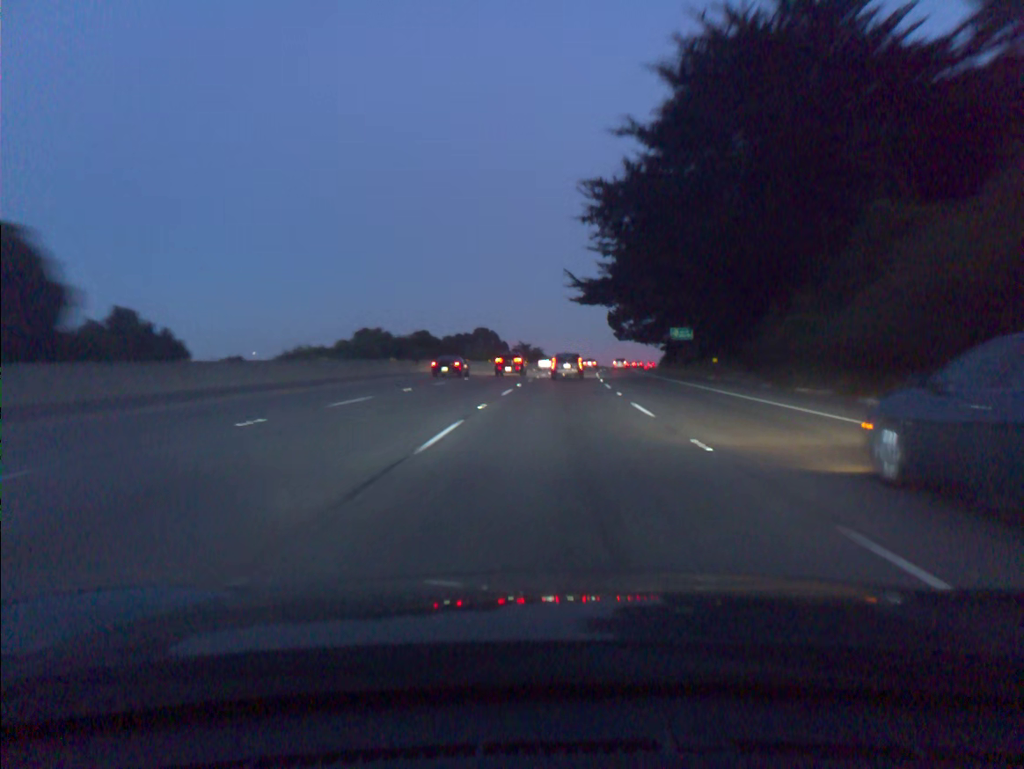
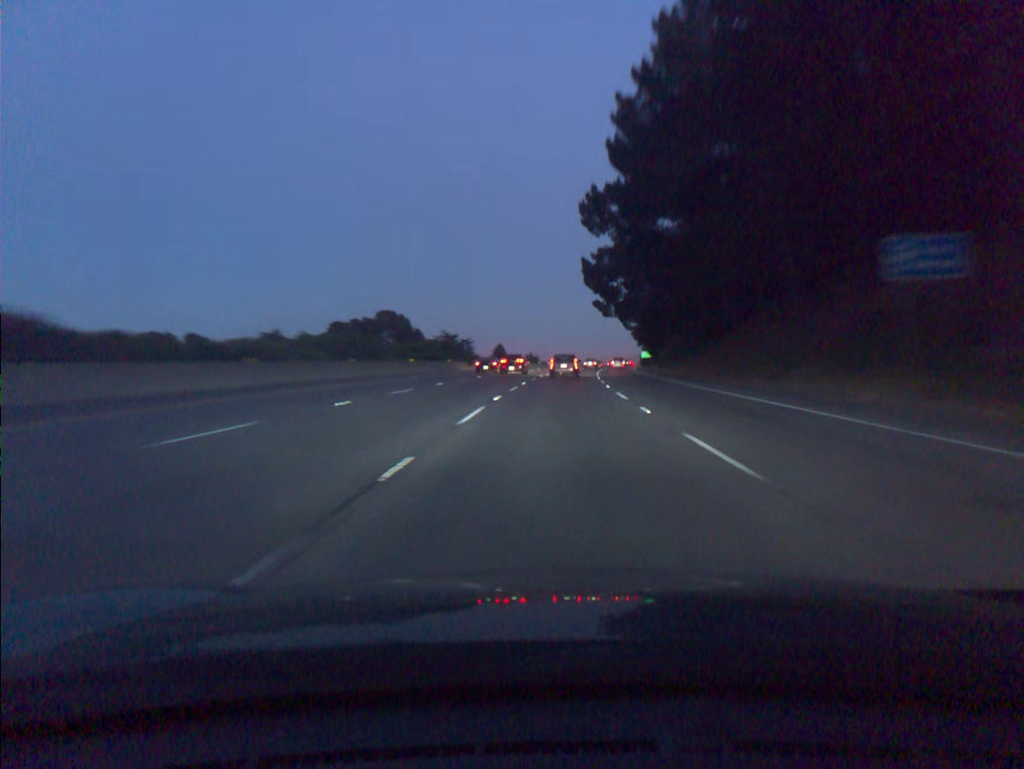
(+2.6, +66.7) m; +4°
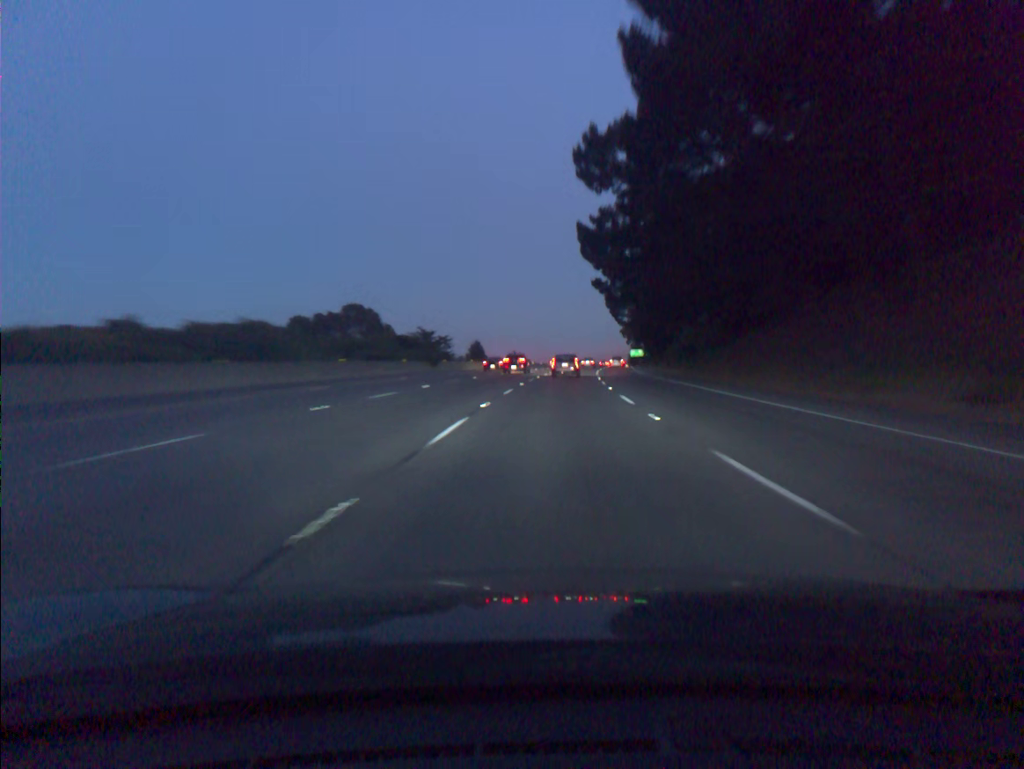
(+0.2, +16.7) m; +1°
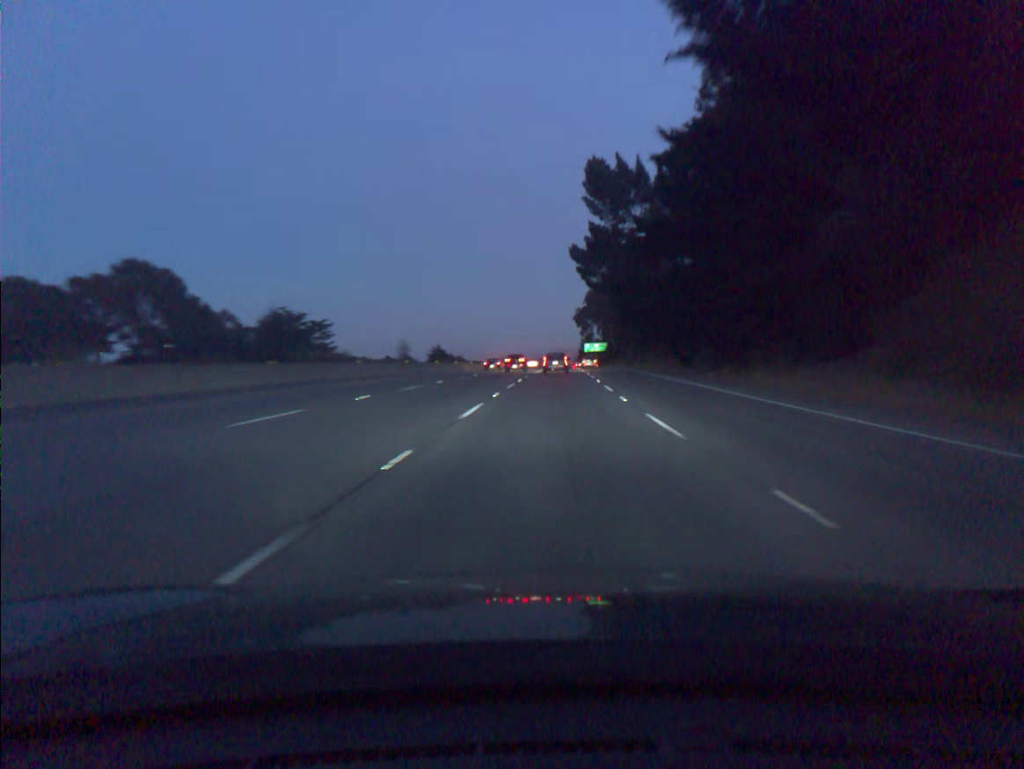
(+2.6, +67.2) m; +4°
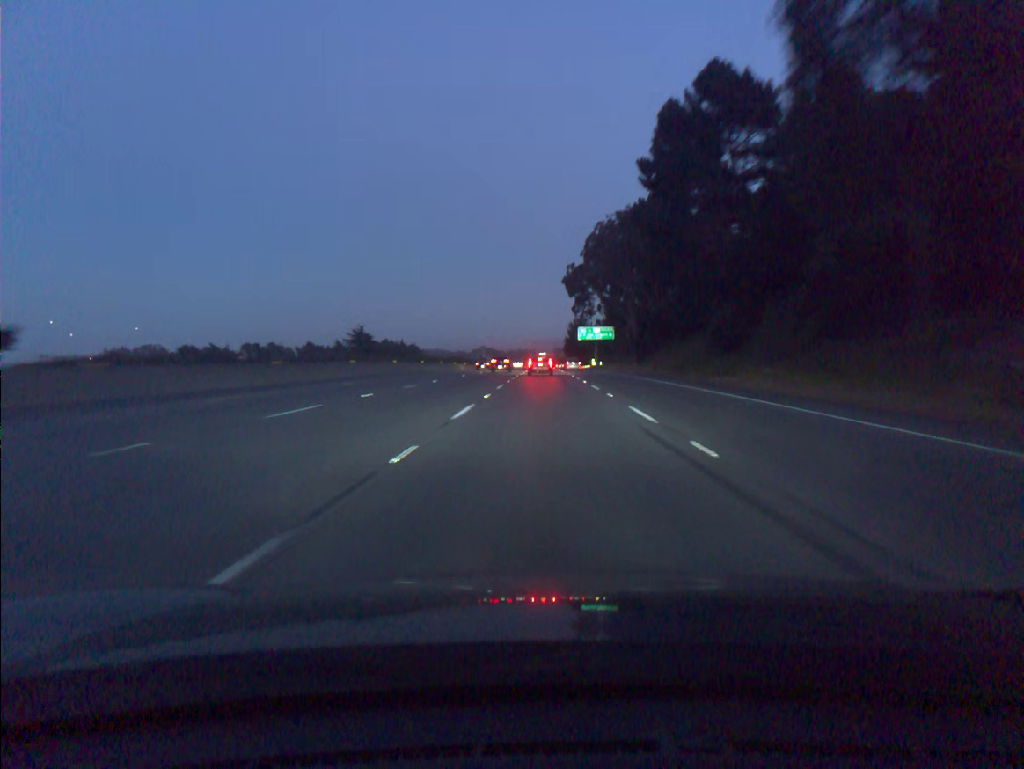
(+1.9, +85.2) m; +2°
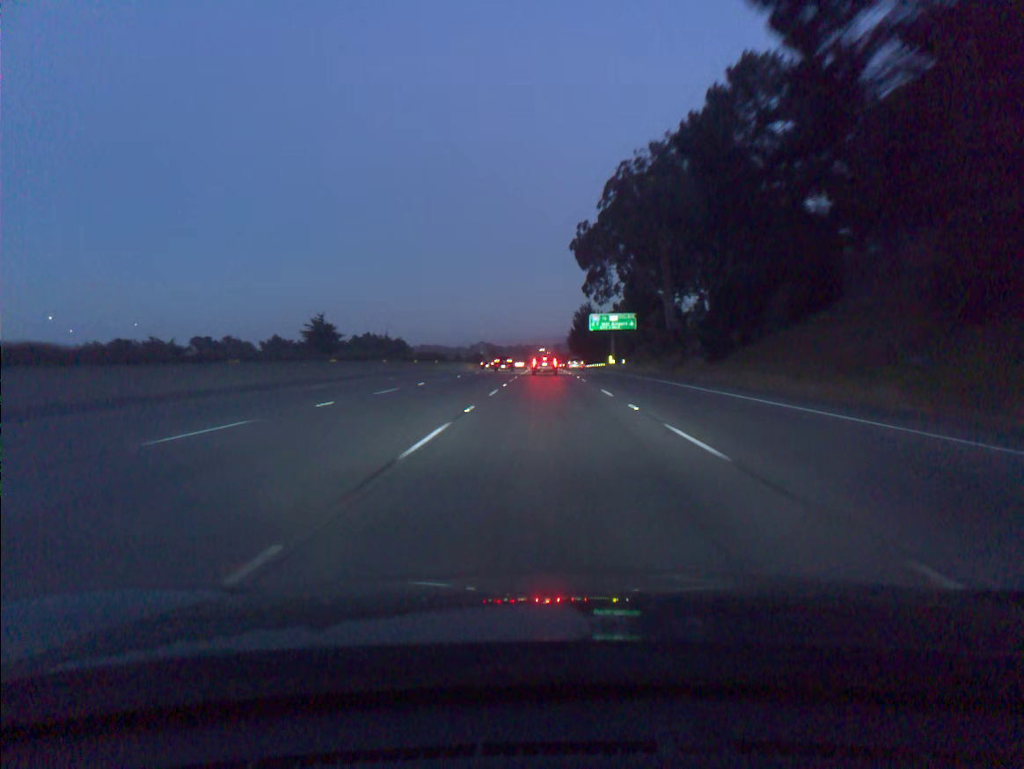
(0.0, +34.1) m; 0°
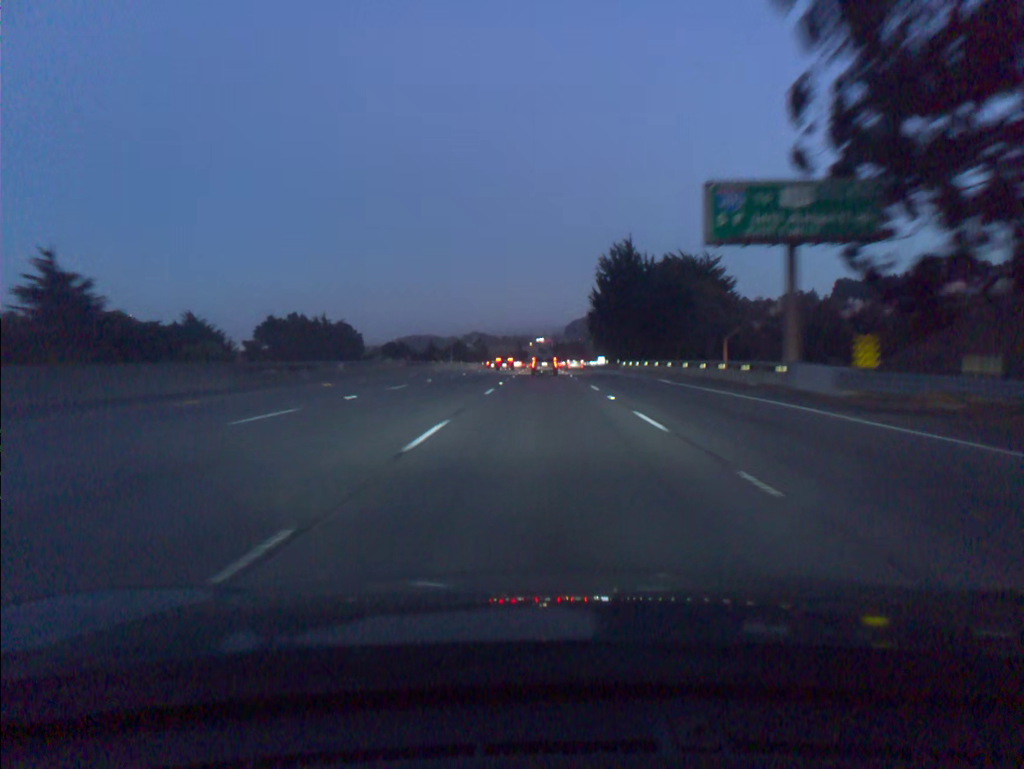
(+0.3, +84.3) m; 0°
